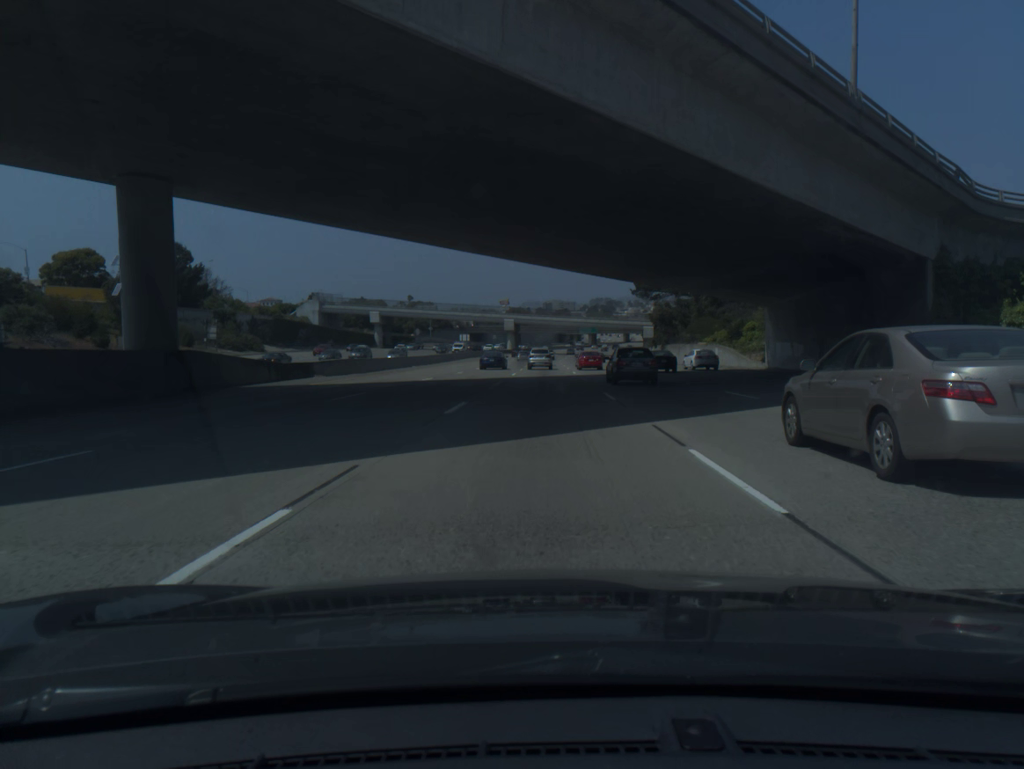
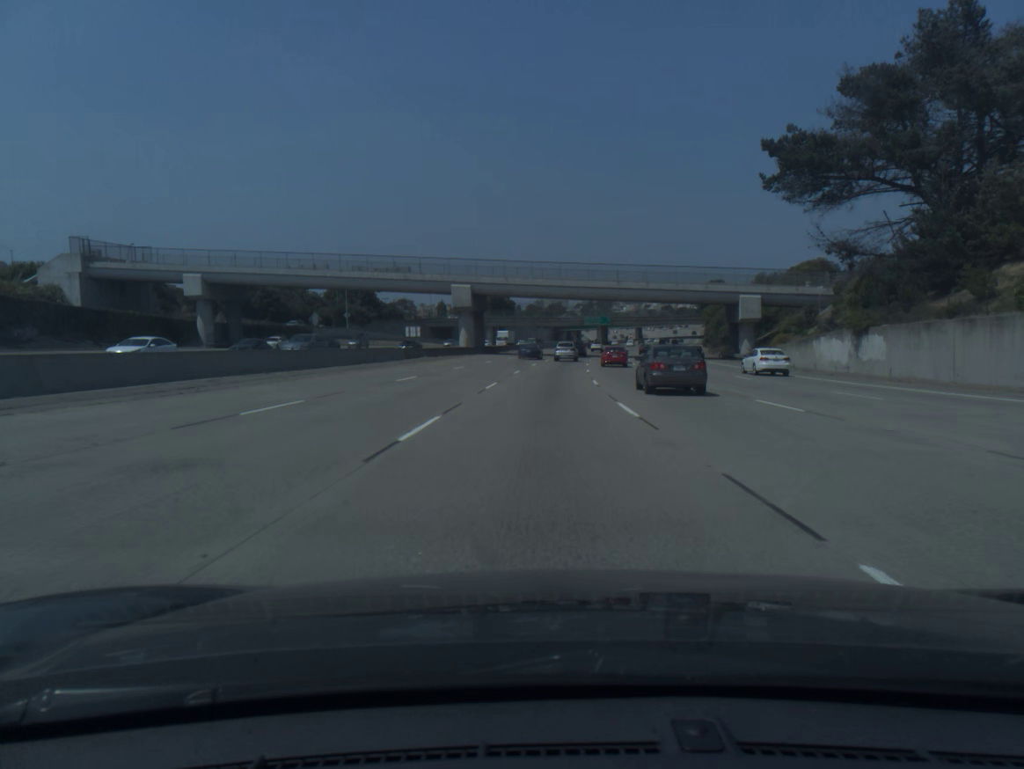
(+0.4, +90.6) m; +1°
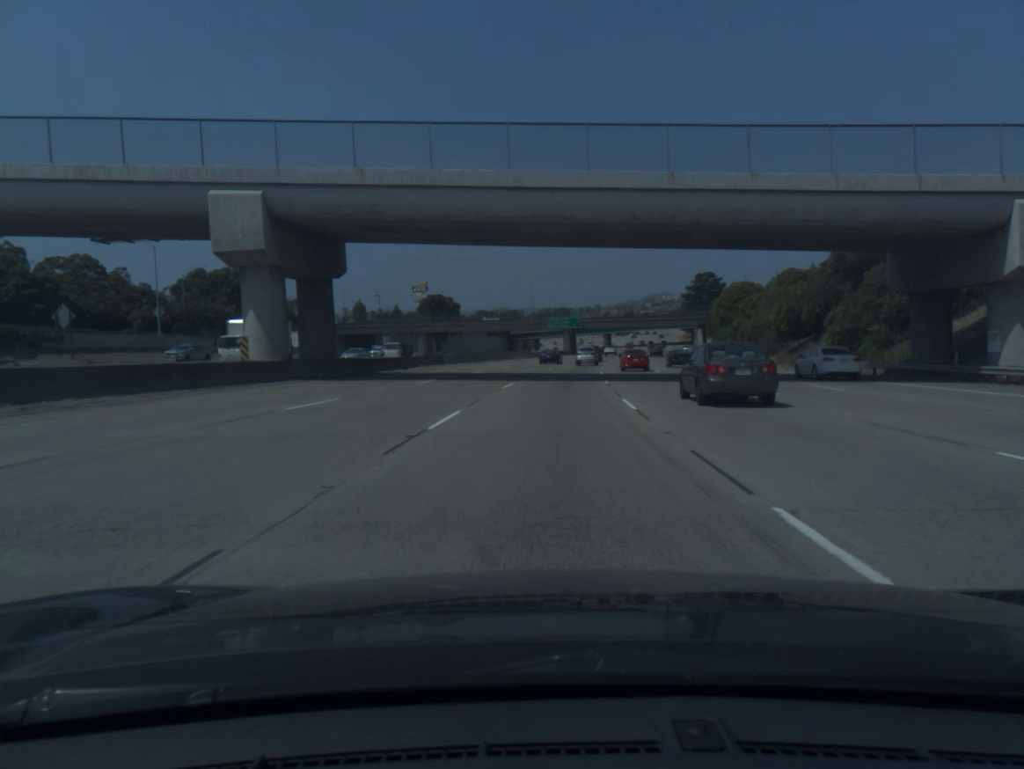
(+1.1, +54.9) m; +3°
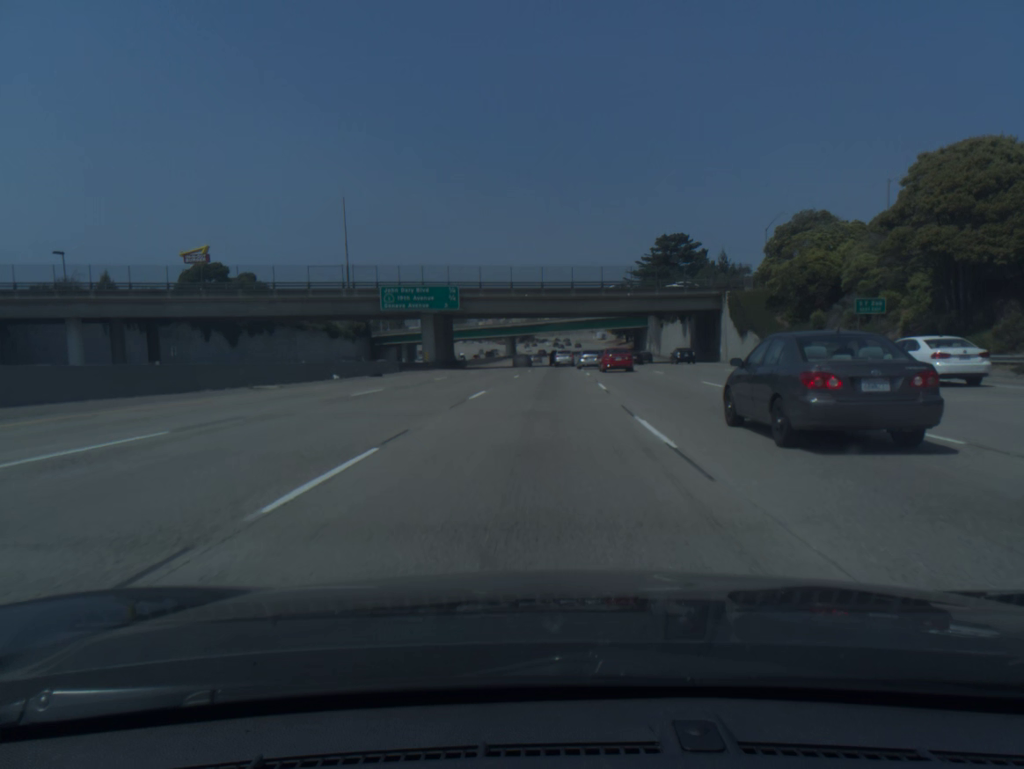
(+6.4, +92.3) m; +7°
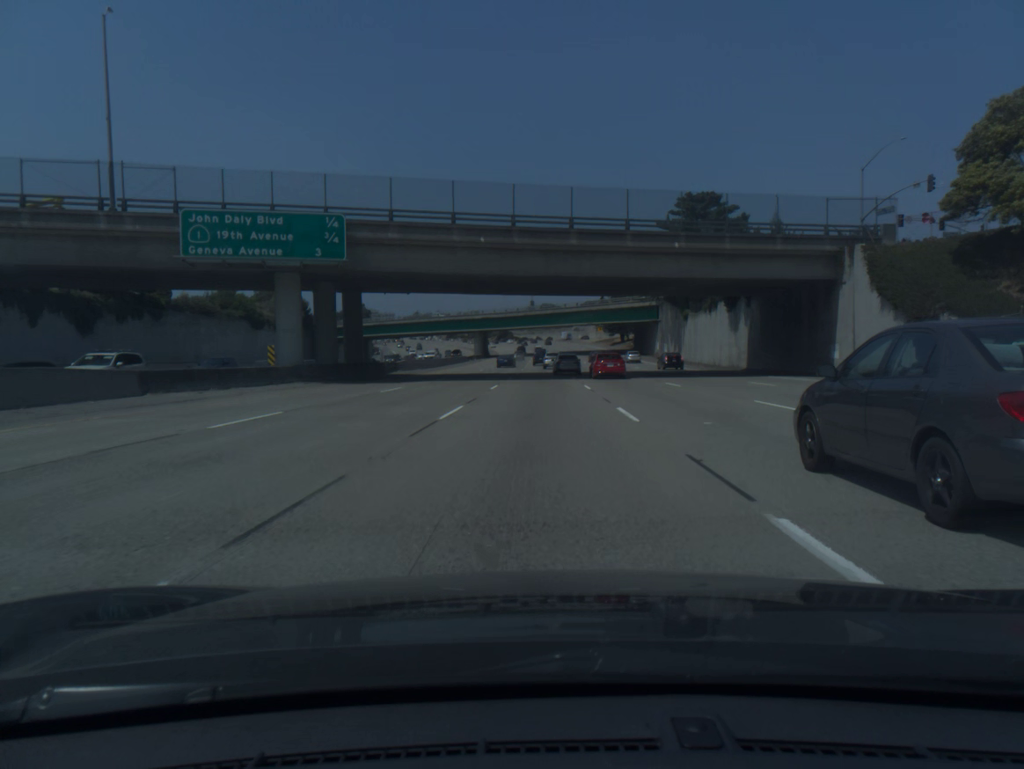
(+0.6, +37.3) m; +2°
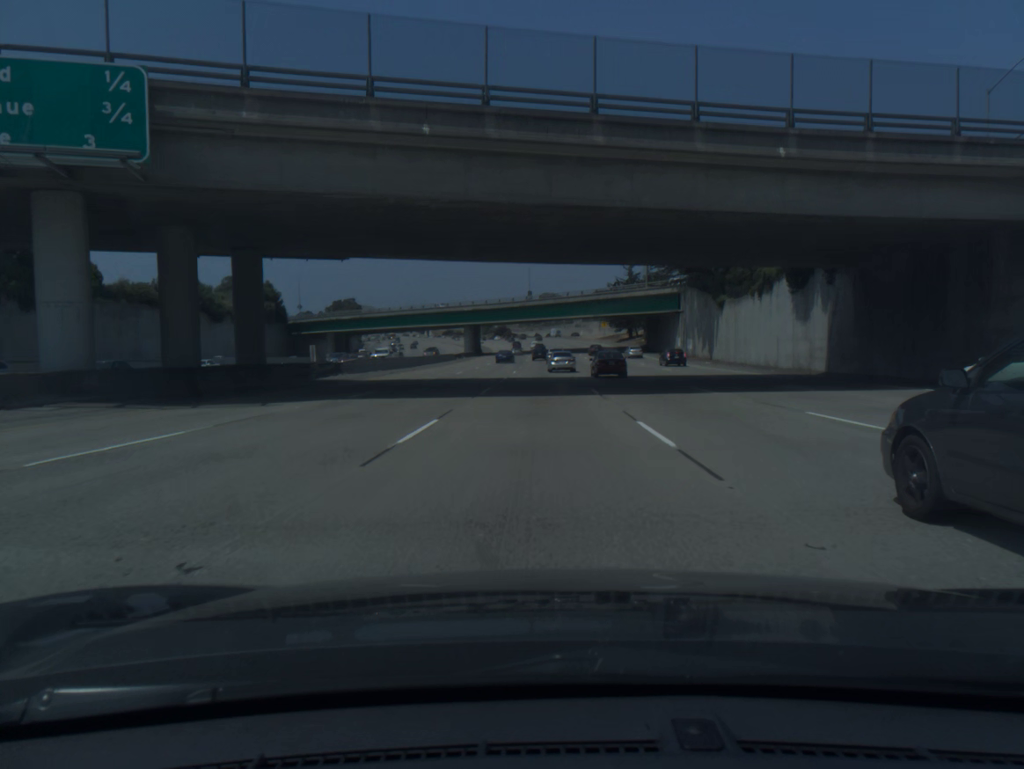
(0.0, +18.8) m; 0°
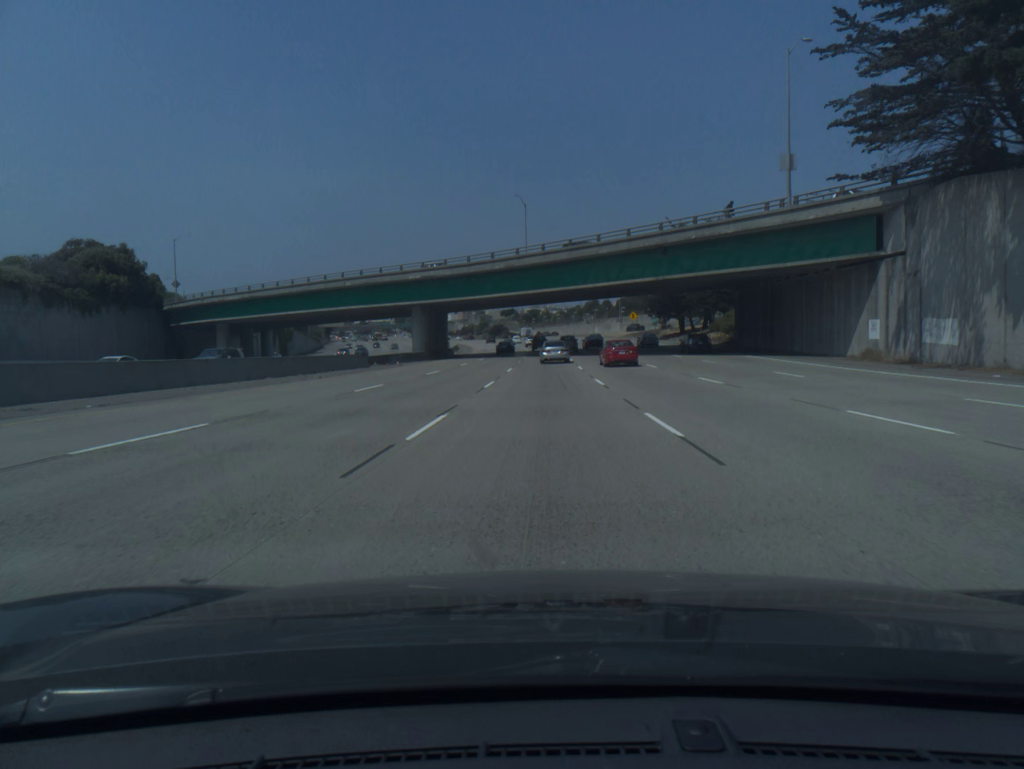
(-0.1, +56.5) m; 0°
